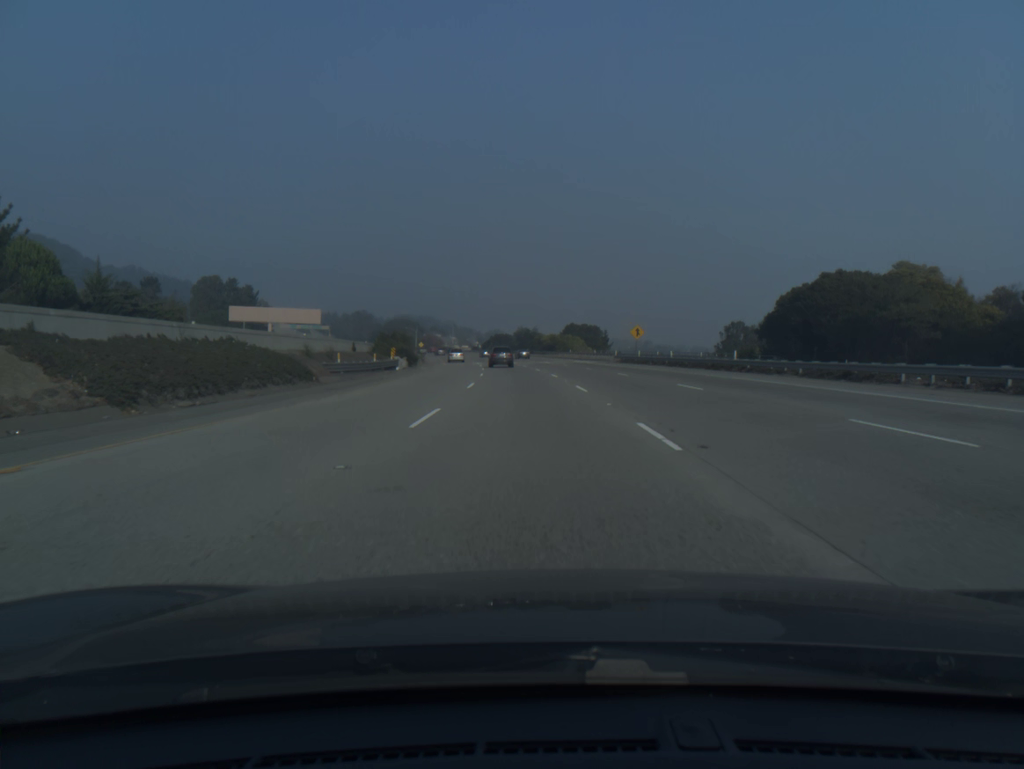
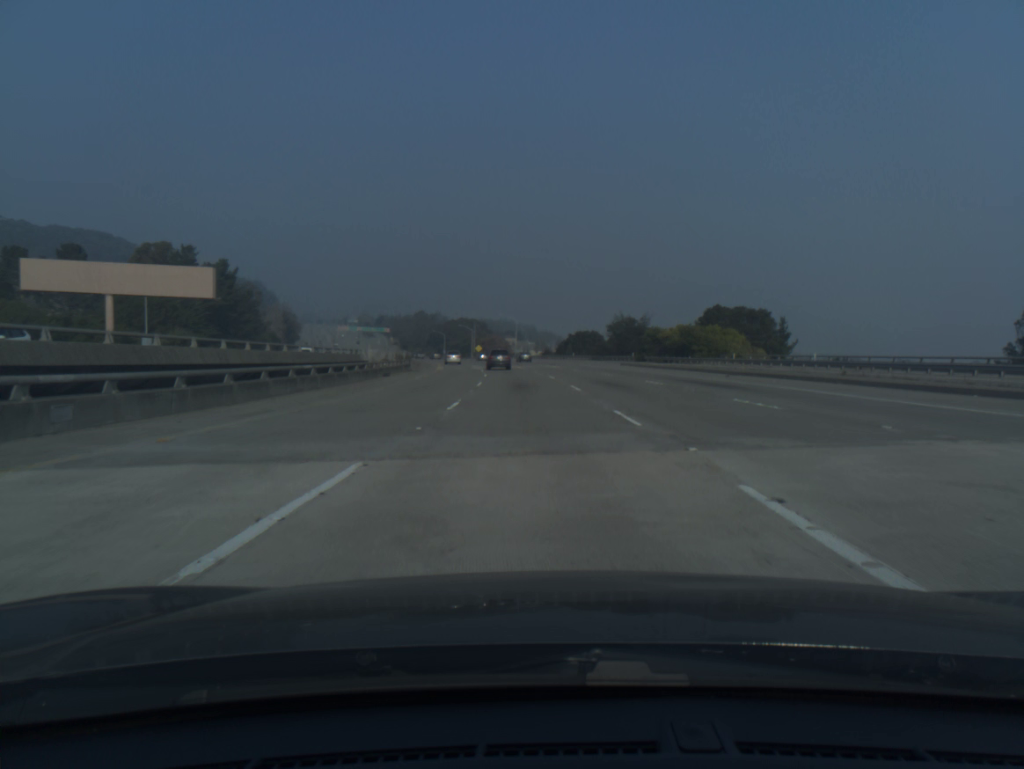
(-4.2, +78.0) m; -6°
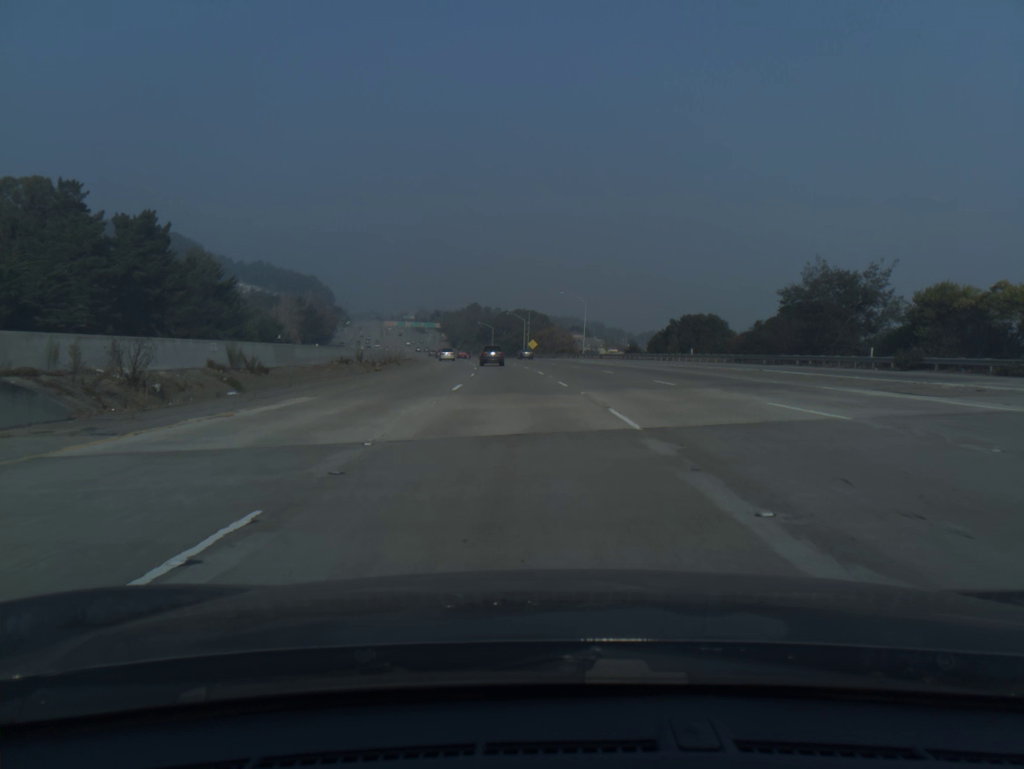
(-2.3, +58.6) m; -5°
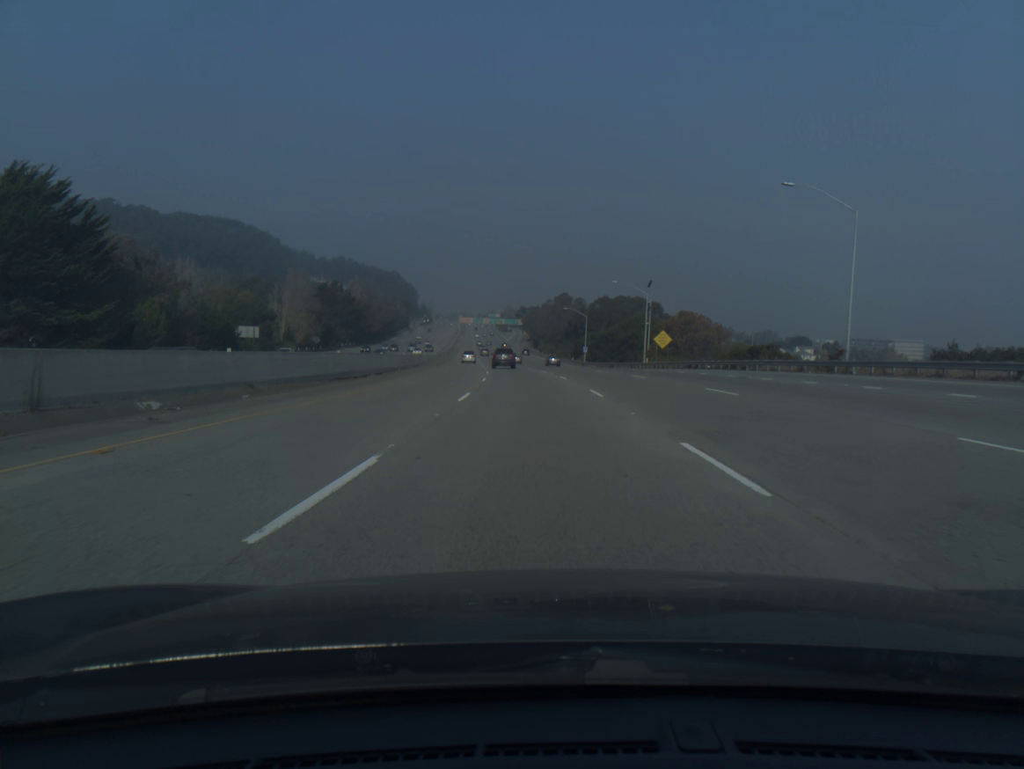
(-5.0, +77.9) m; -7°
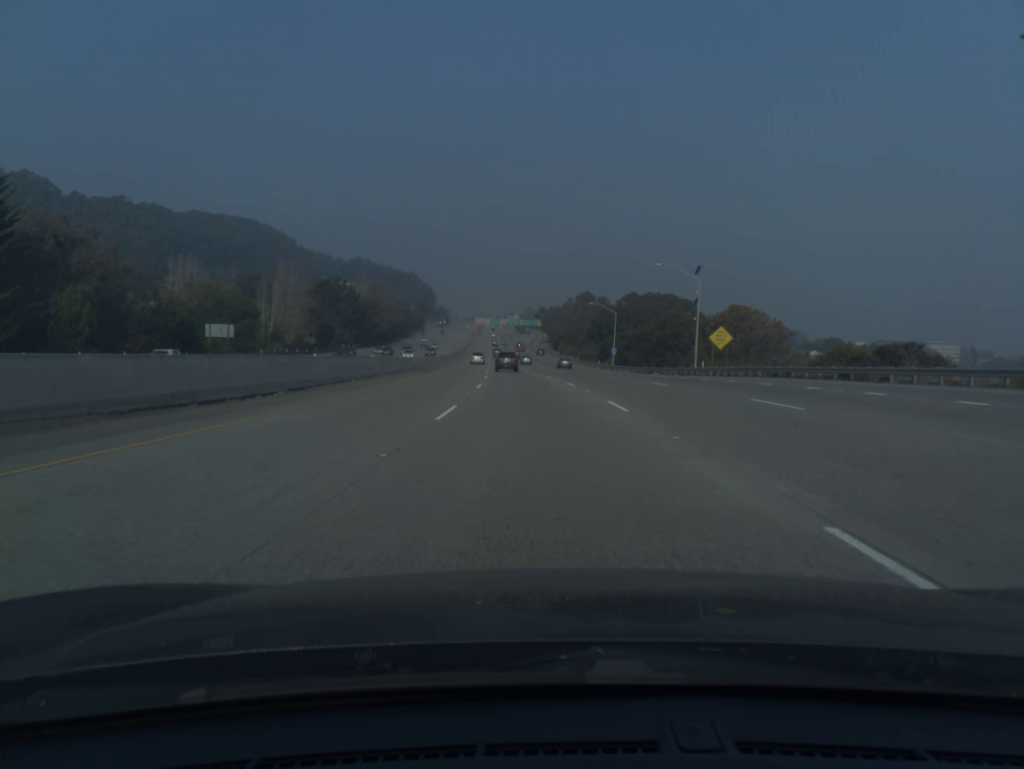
(-0.2, +19.5) m; -1°
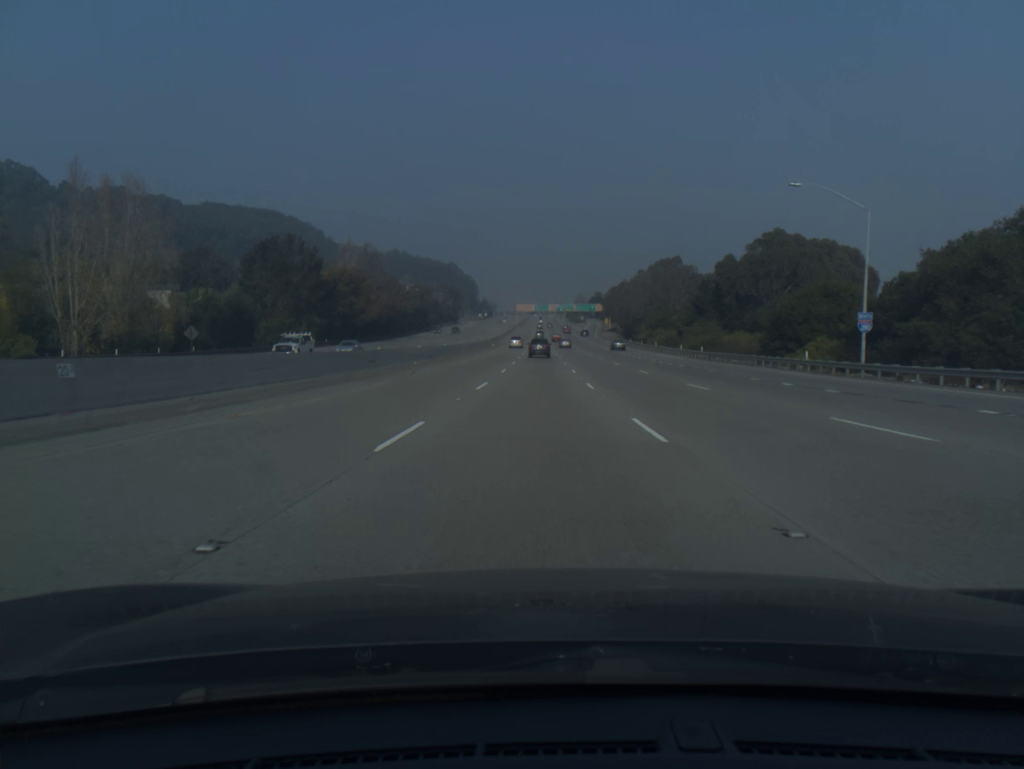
(-3.2, +78.4) m; -4°
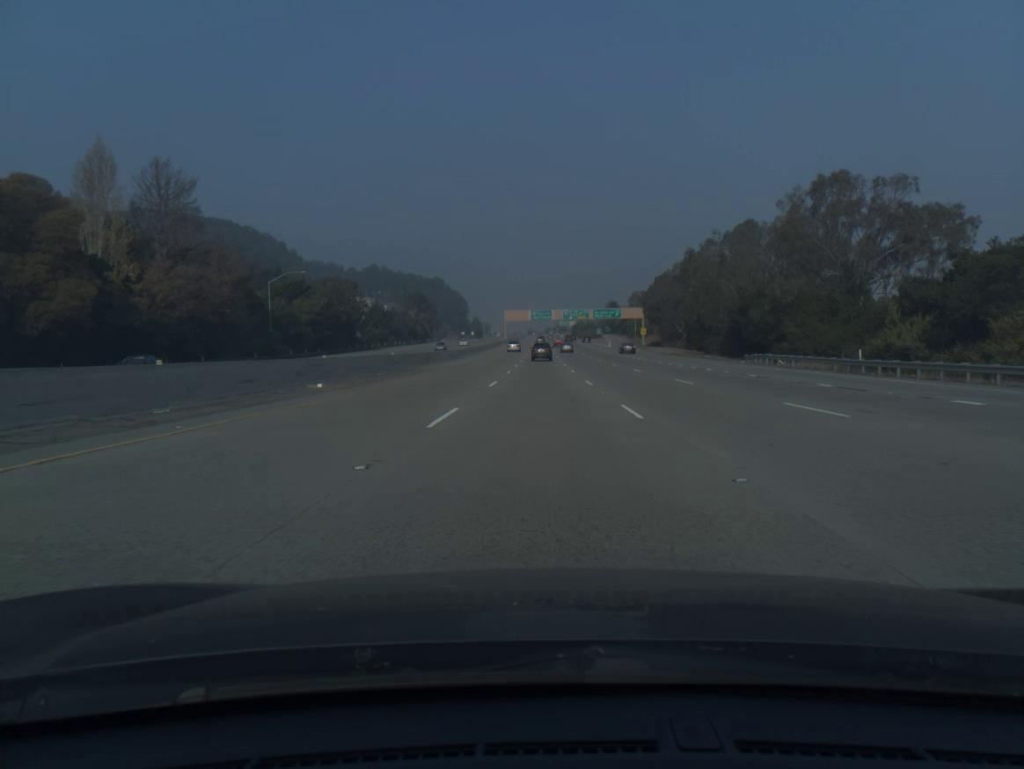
(-0.2, +98.5) m; 0°
